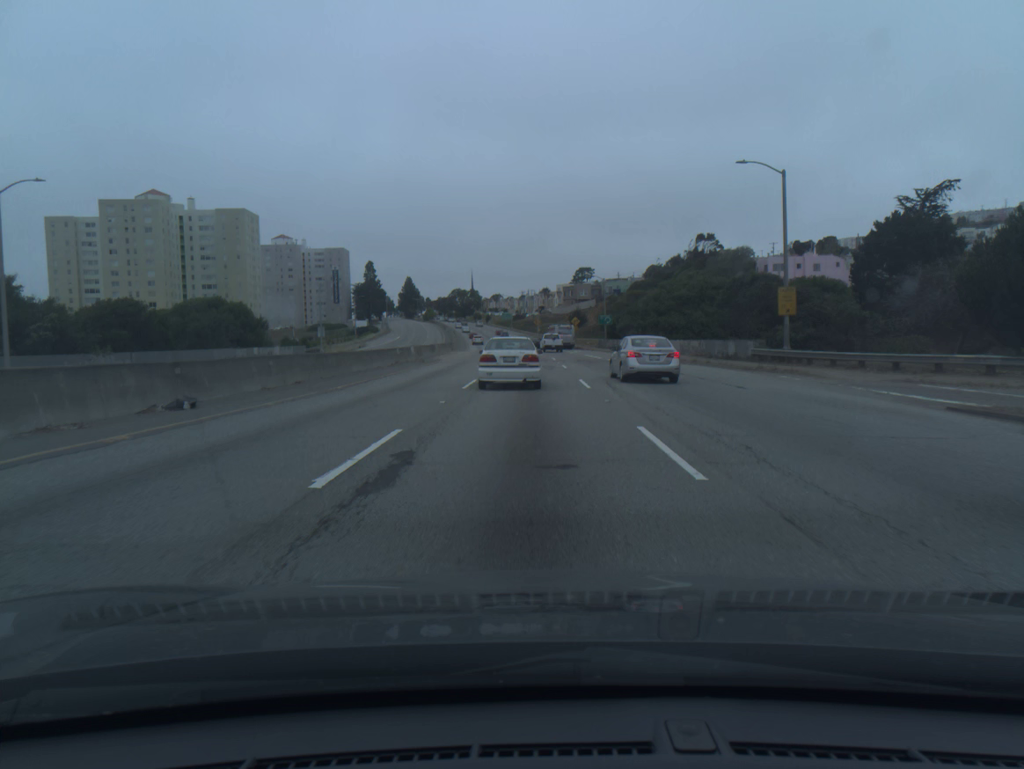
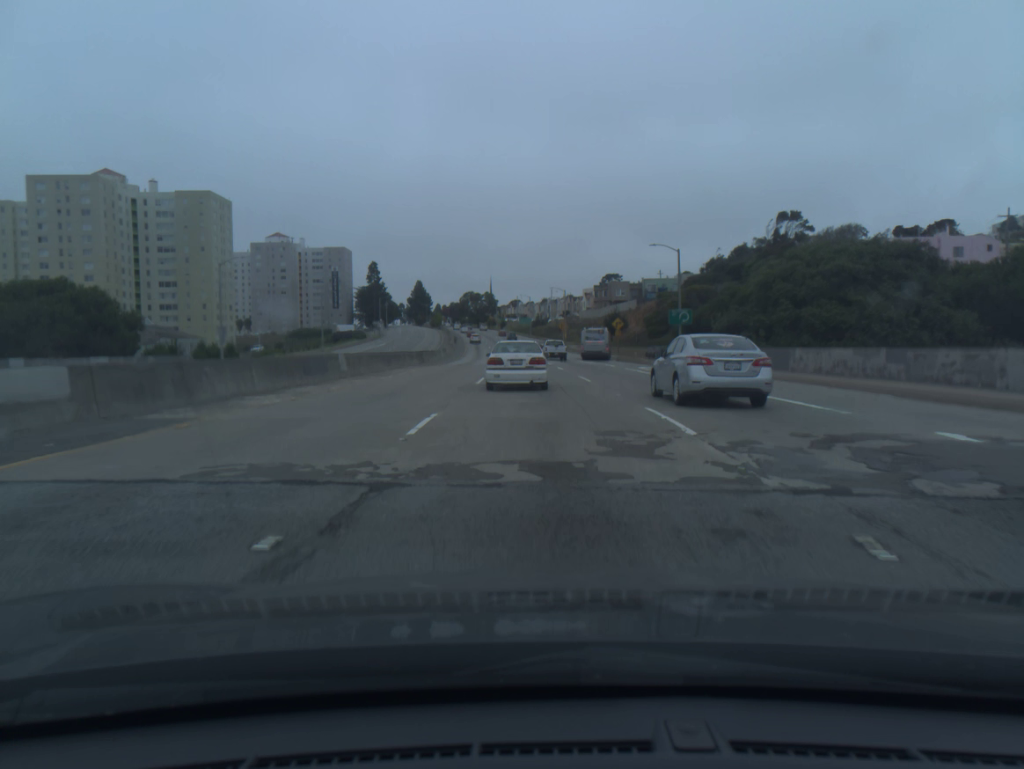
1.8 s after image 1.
(-0.7, +40.9) m; -1°
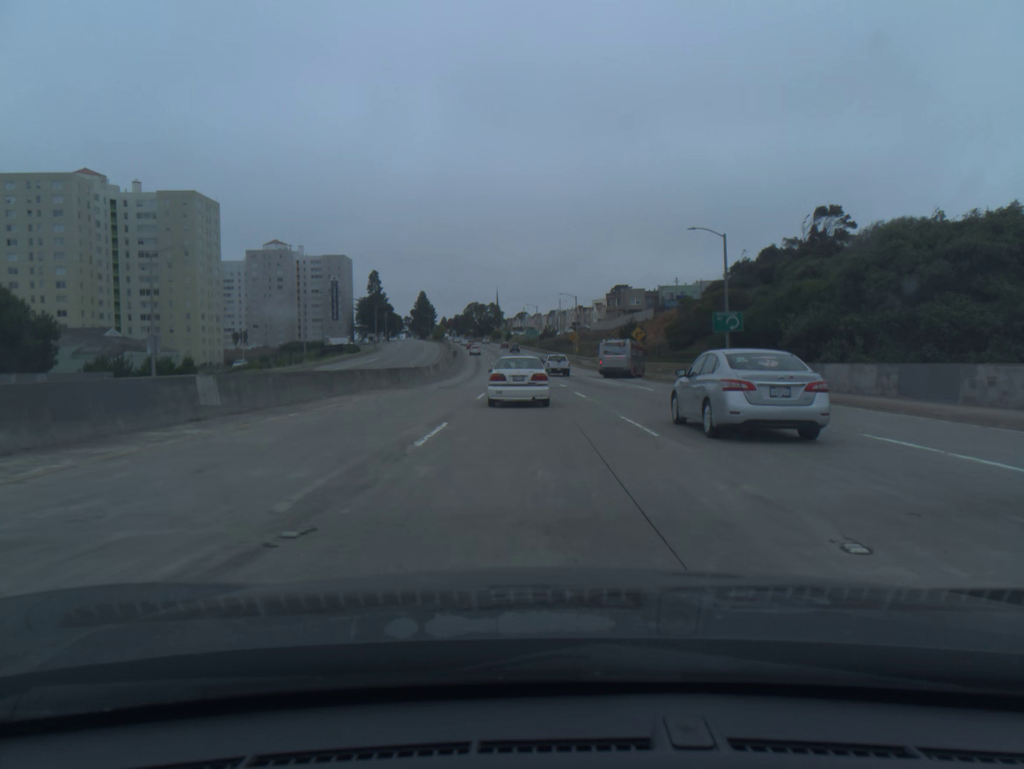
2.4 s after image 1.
(-0.1, +13.5) m; -1°
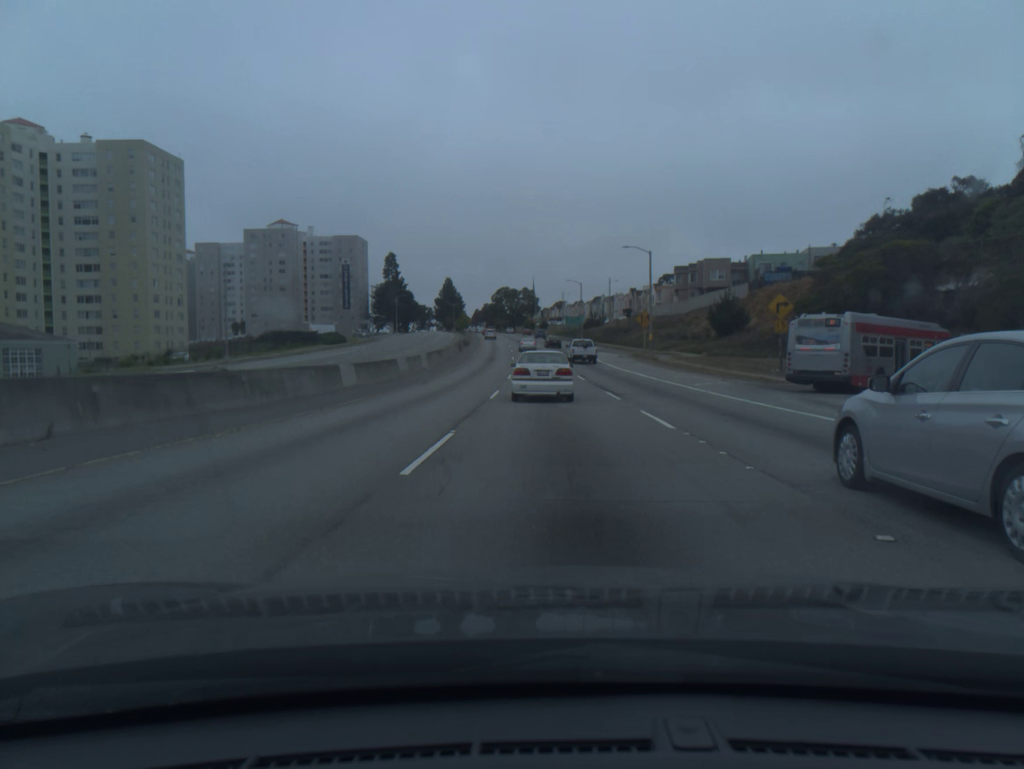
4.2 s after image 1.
(-0.8, +40.0) m; -3°
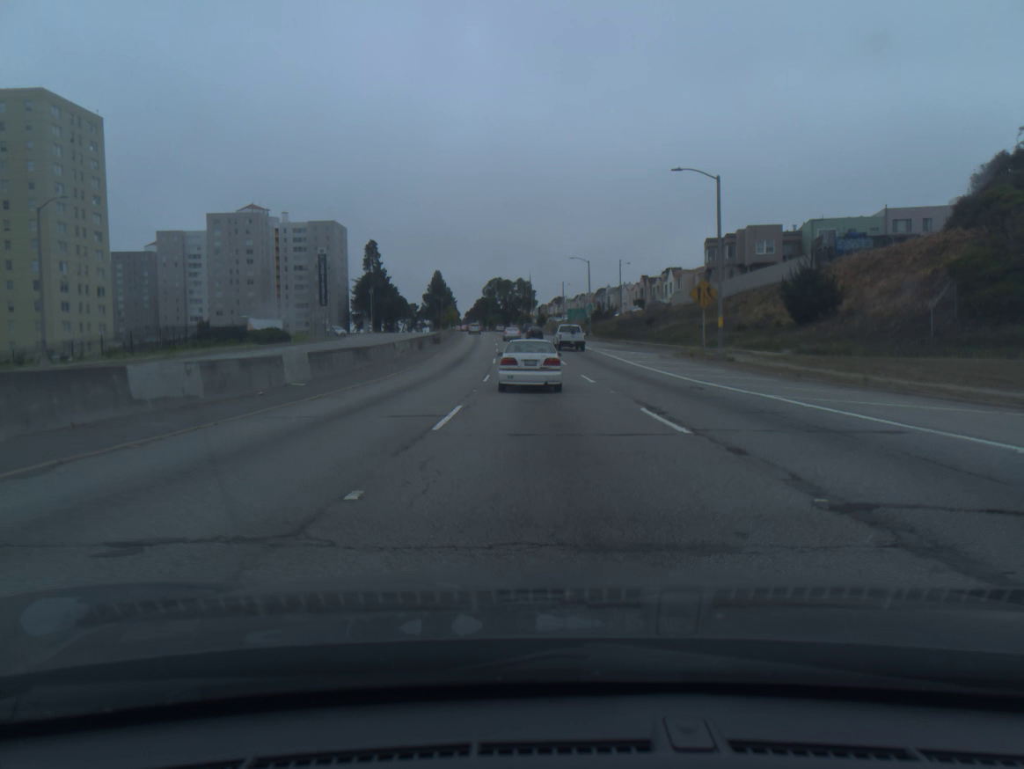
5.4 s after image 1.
(+0.1, +26.4) m; 0°
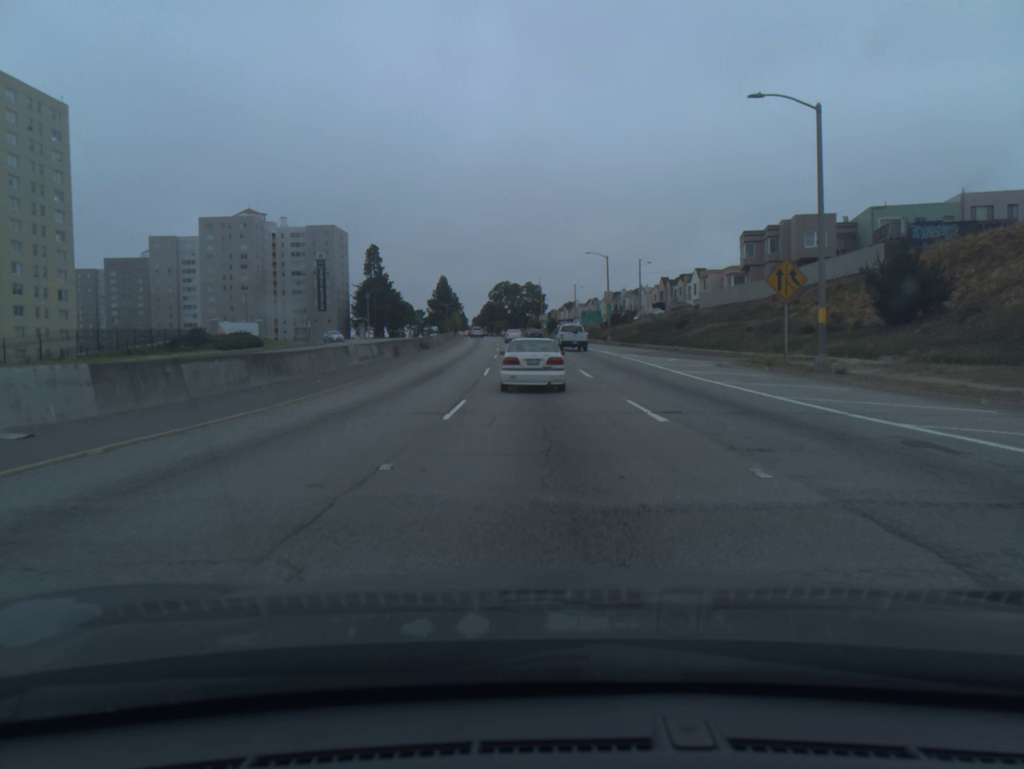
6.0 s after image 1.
(-0.1, +13.1) m; -1°
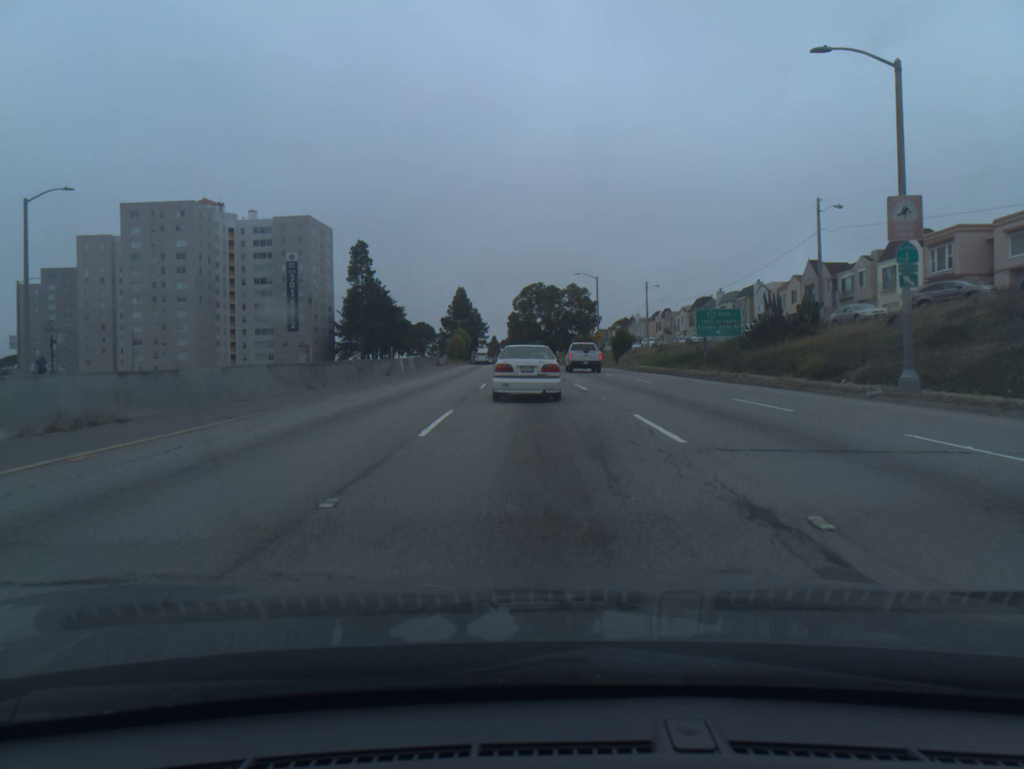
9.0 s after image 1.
(-1.5, +61.1) m; -3°
